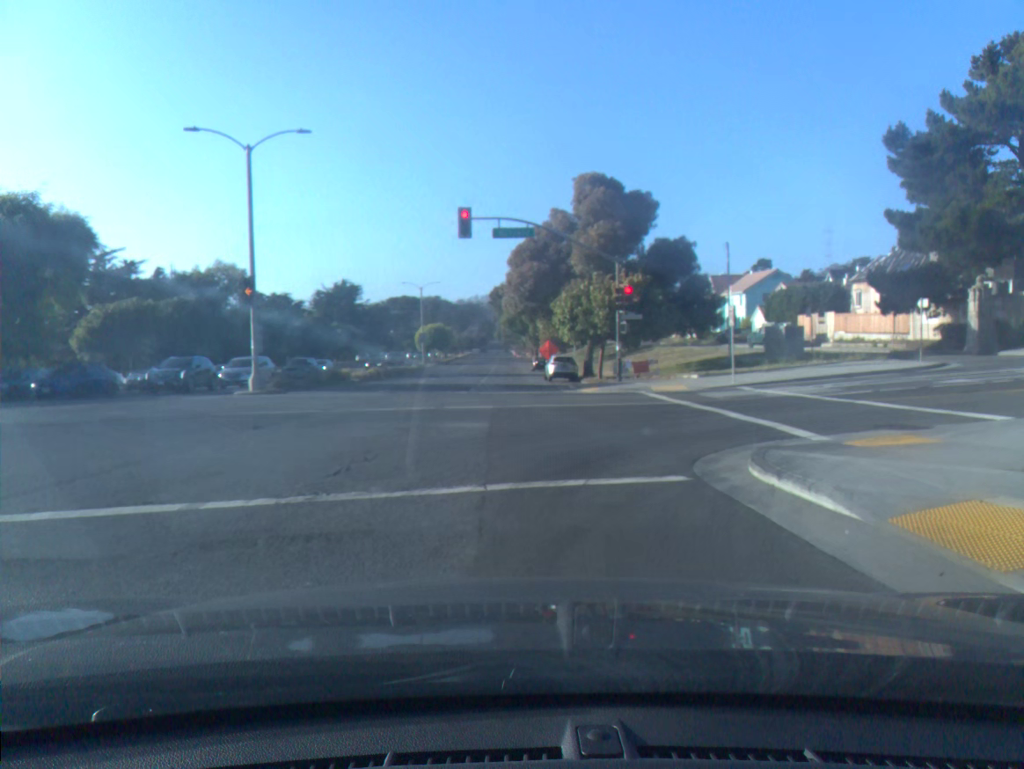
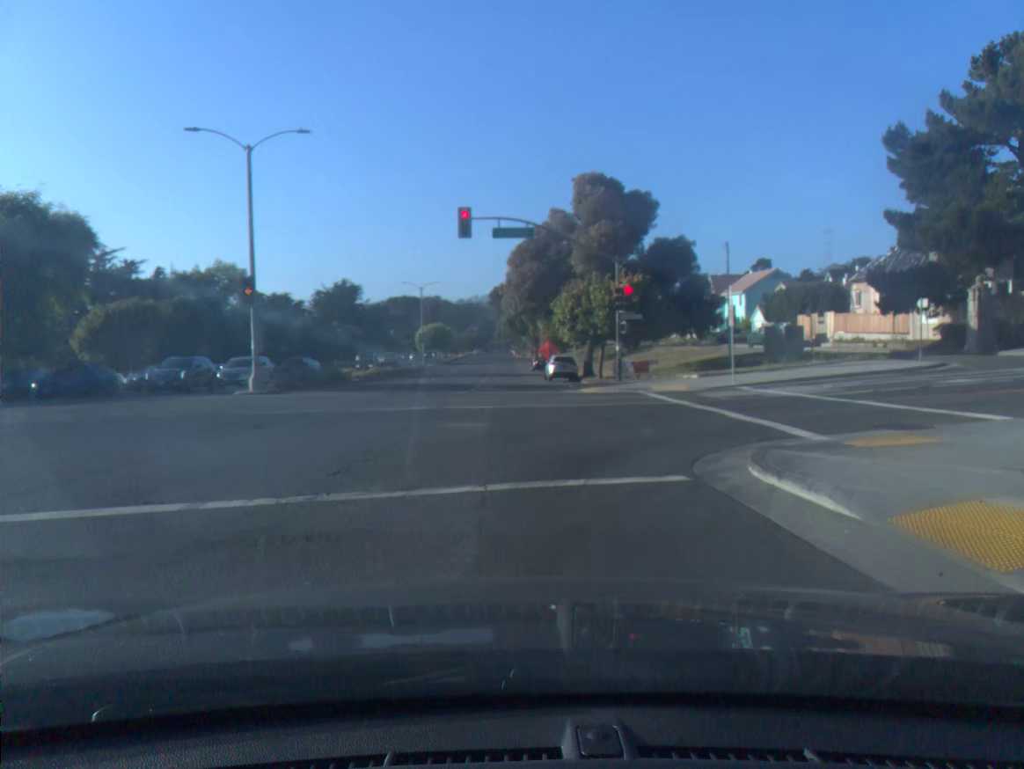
(-0.1, +0.1) m; 0°
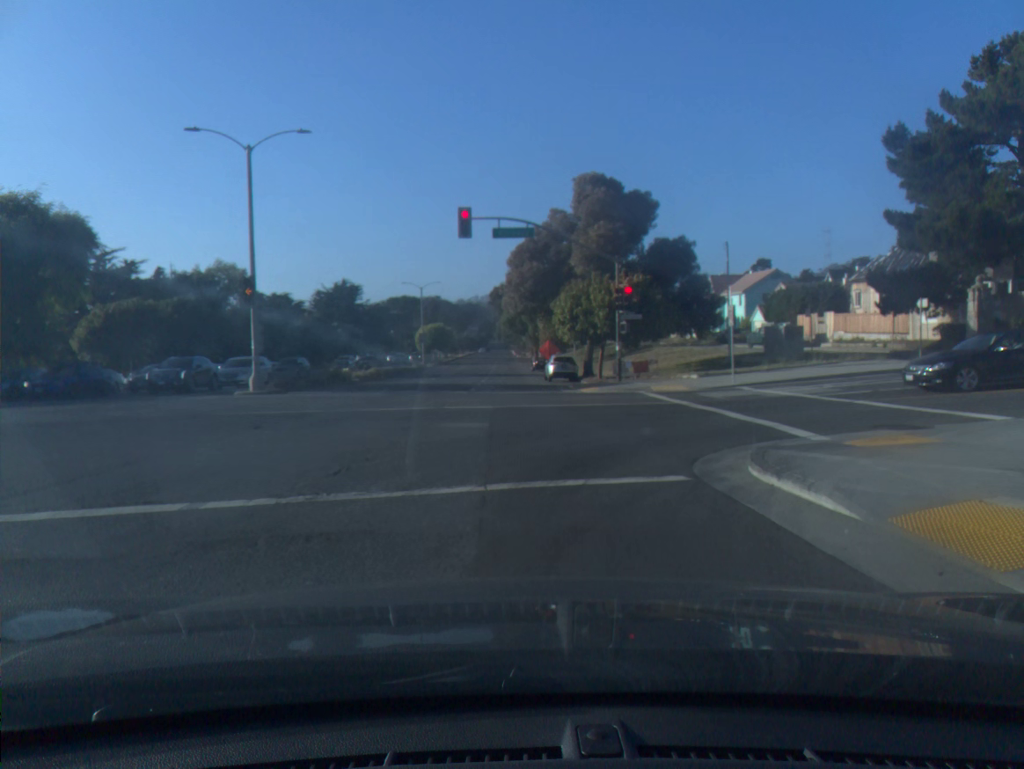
(0.0, 0.0) m; 0°
